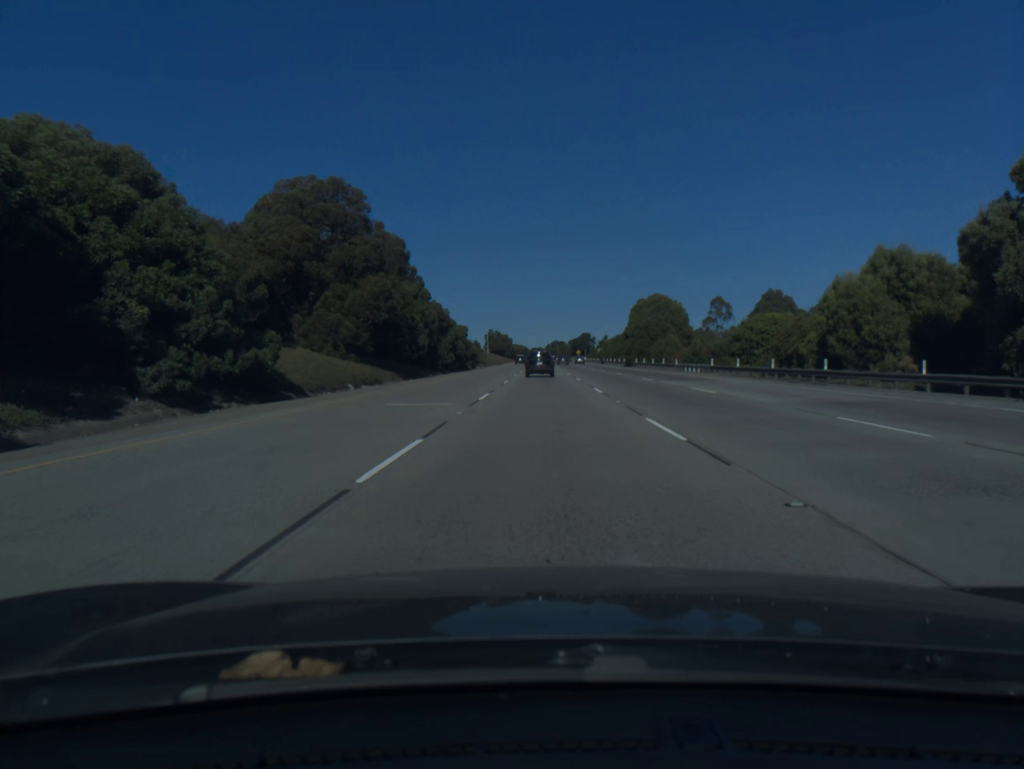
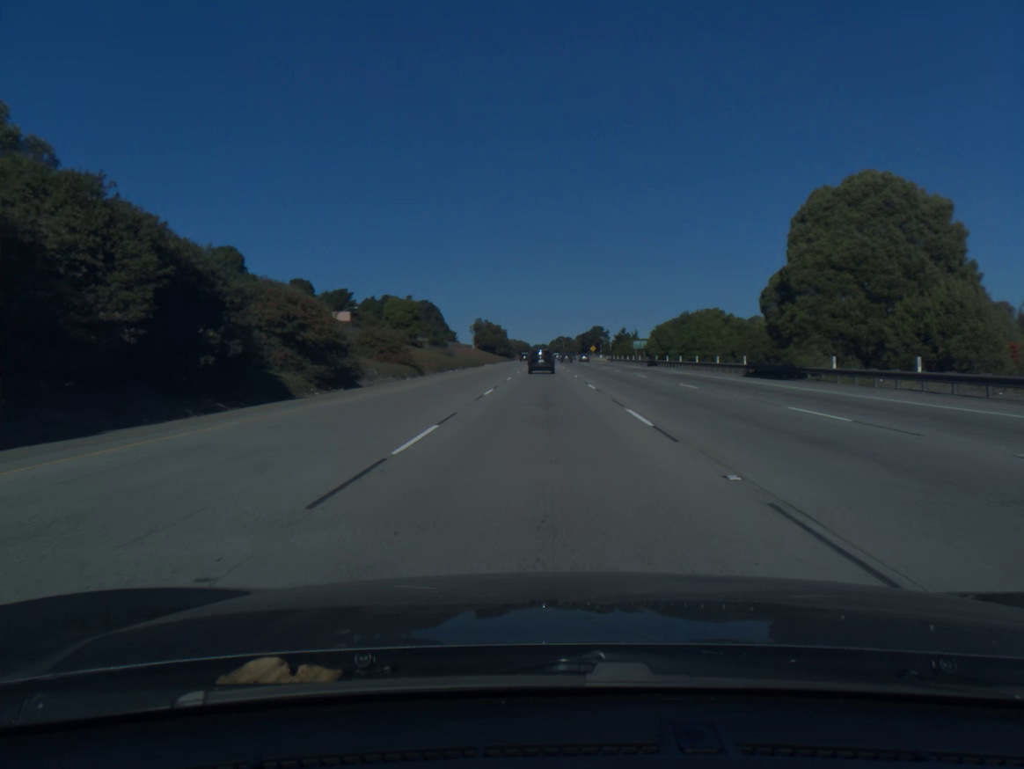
(0.0, +70.6) m; 0°
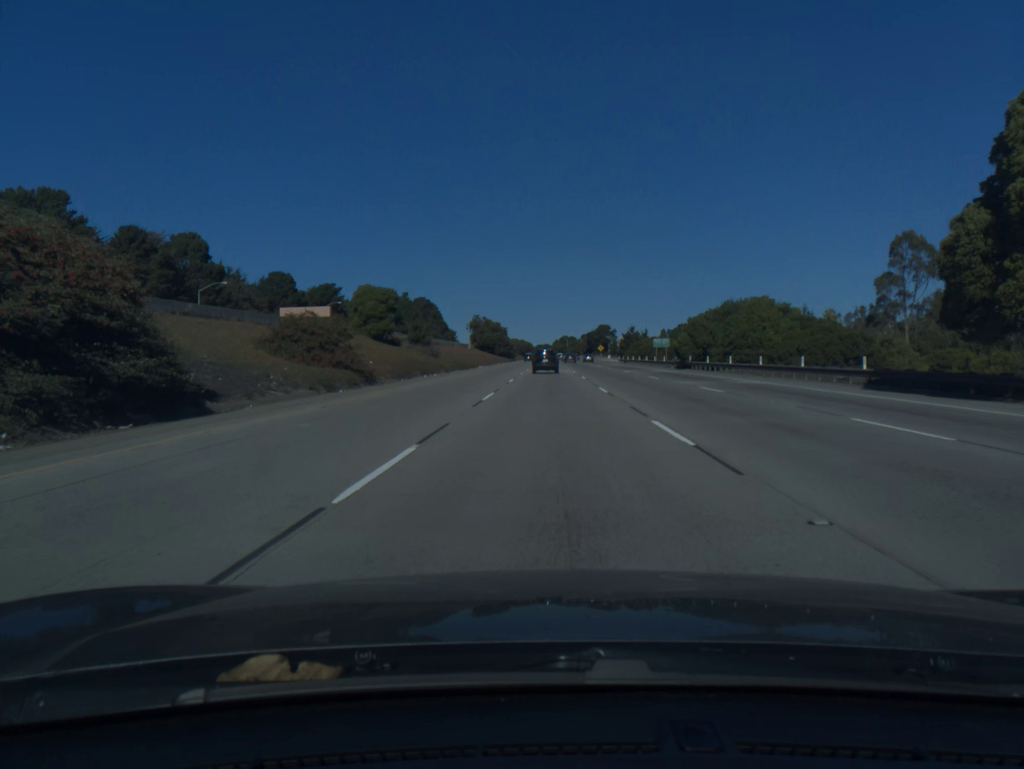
(-0.1, +17.7) m; 0°
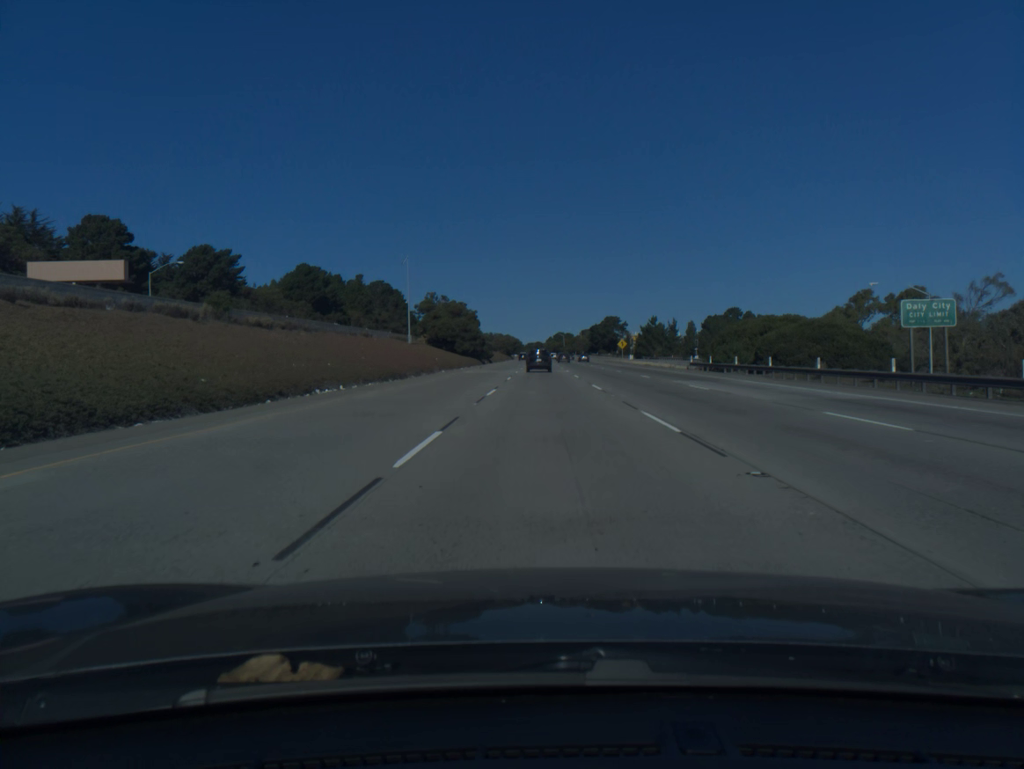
(+0.3, +71.3) m; +1°
